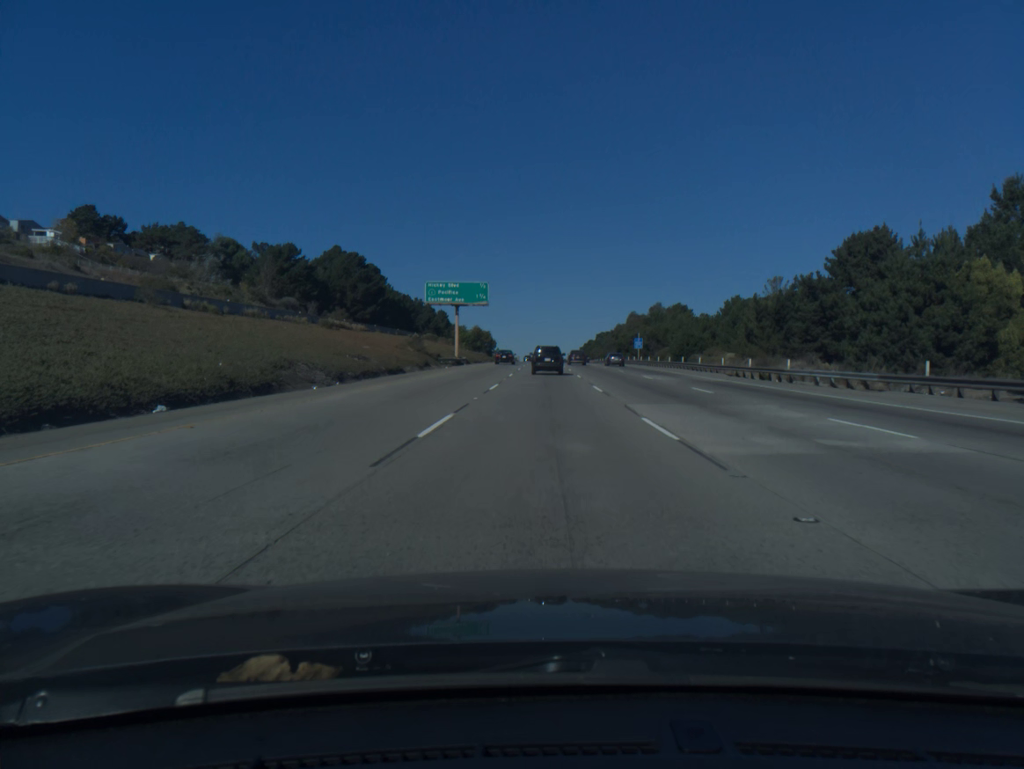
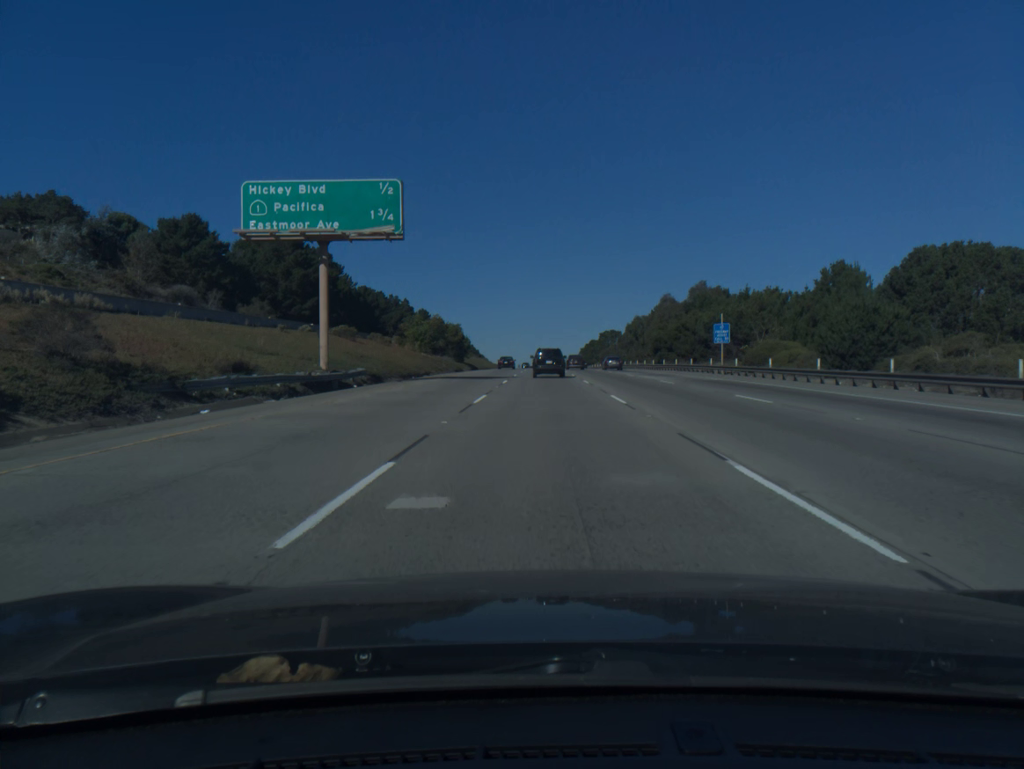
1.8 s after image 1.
(-0.1, +50.5) m; 0°
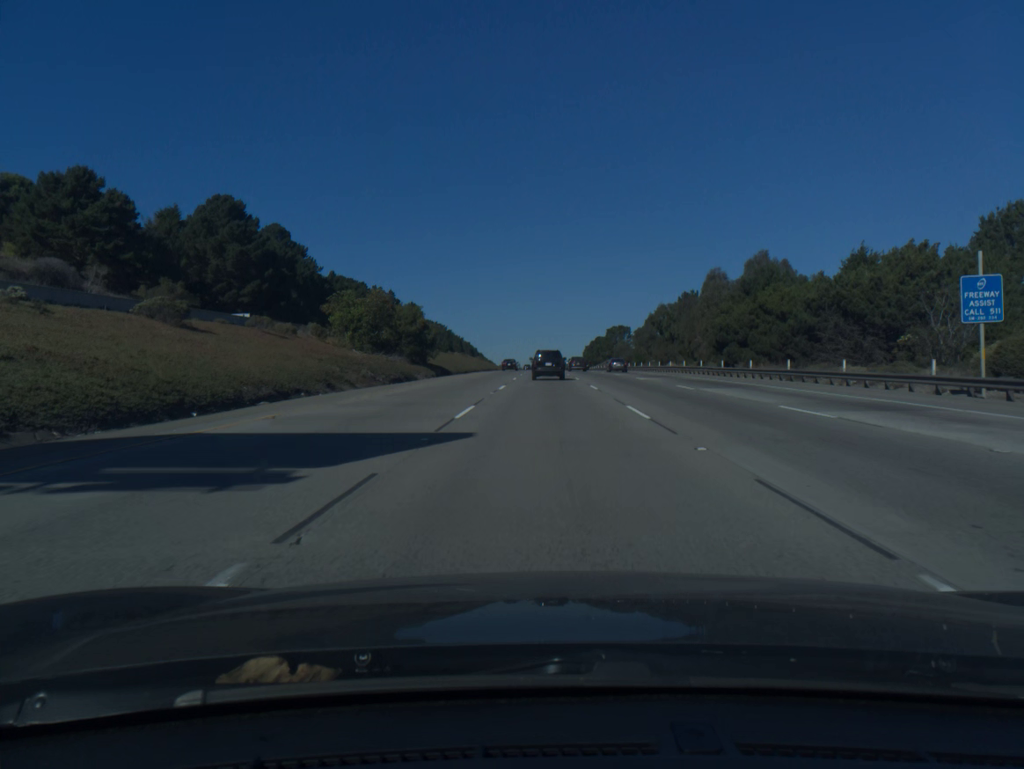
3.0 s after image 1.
(0.0, +33.5) m; 0°
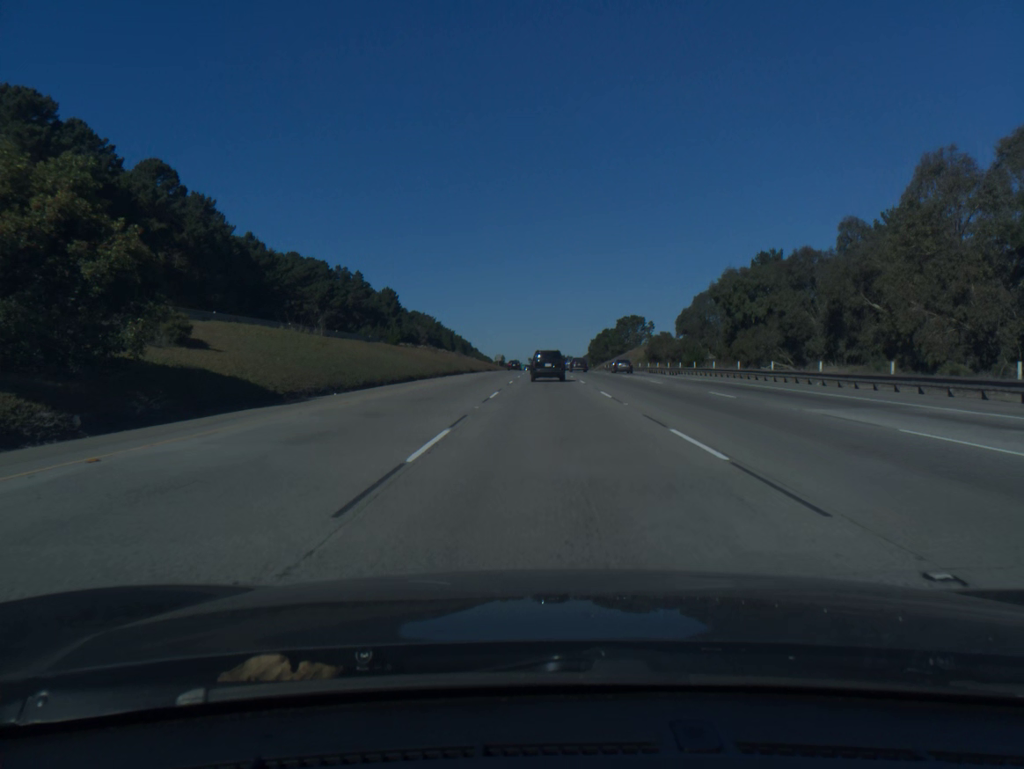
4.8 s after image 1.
(-0.1, +49.9) m; 0°
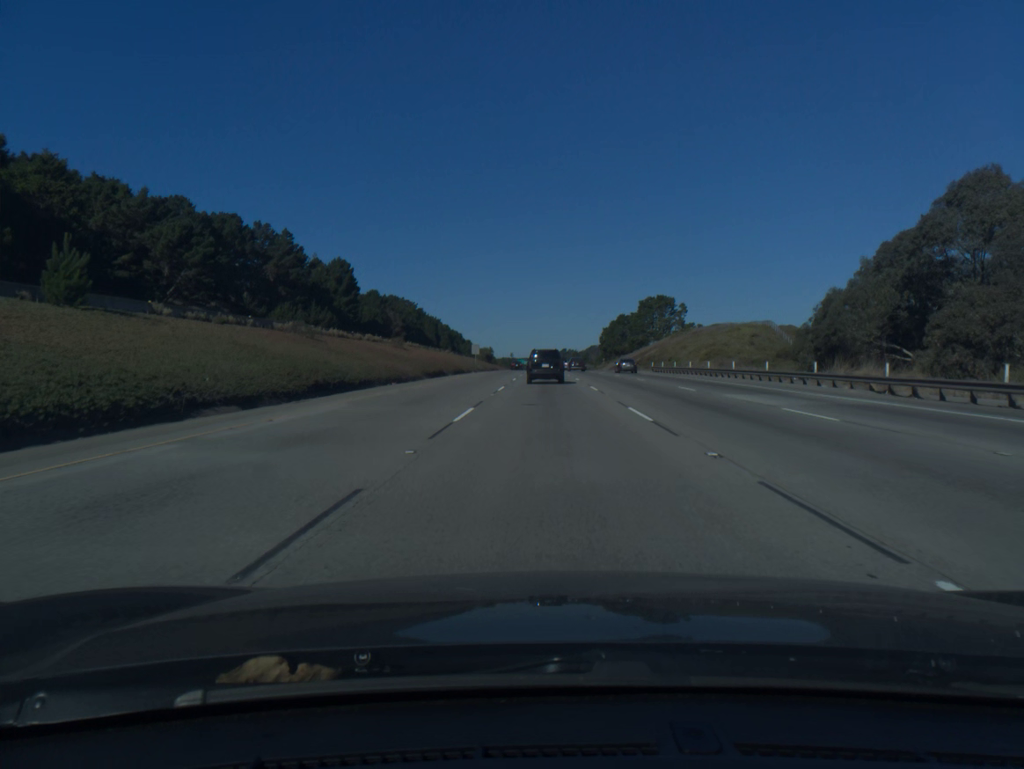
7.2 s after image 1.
(+0.1, +66.9) m; 0°
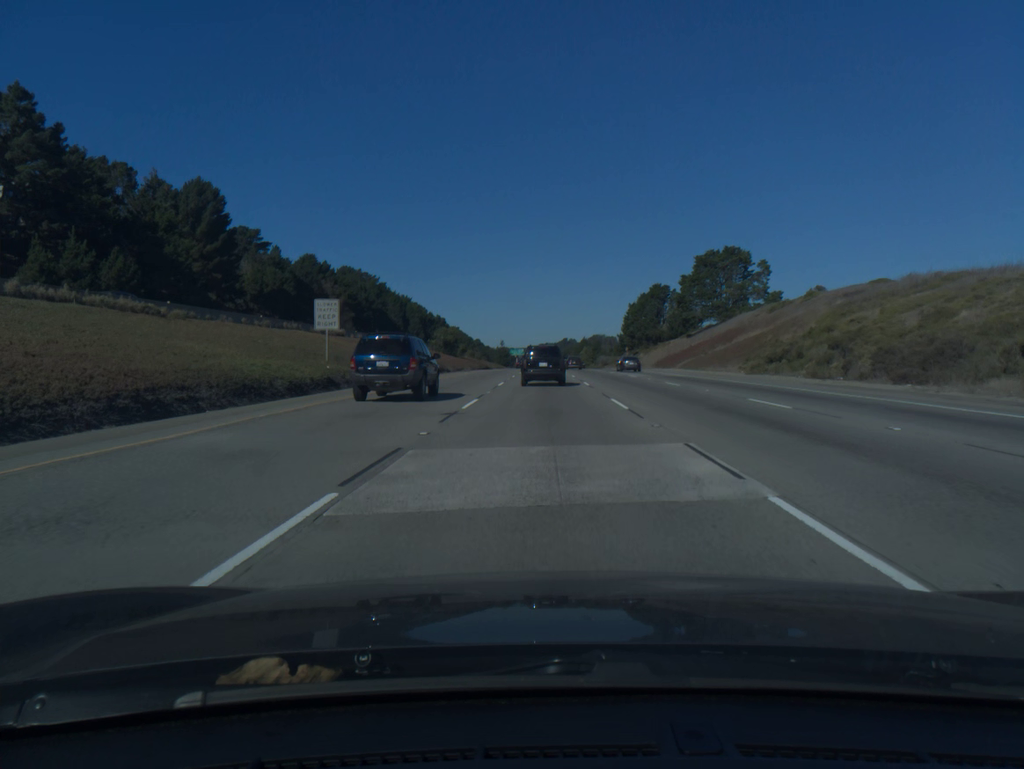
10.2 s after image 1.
(+0.2, +85.2) m; 0°
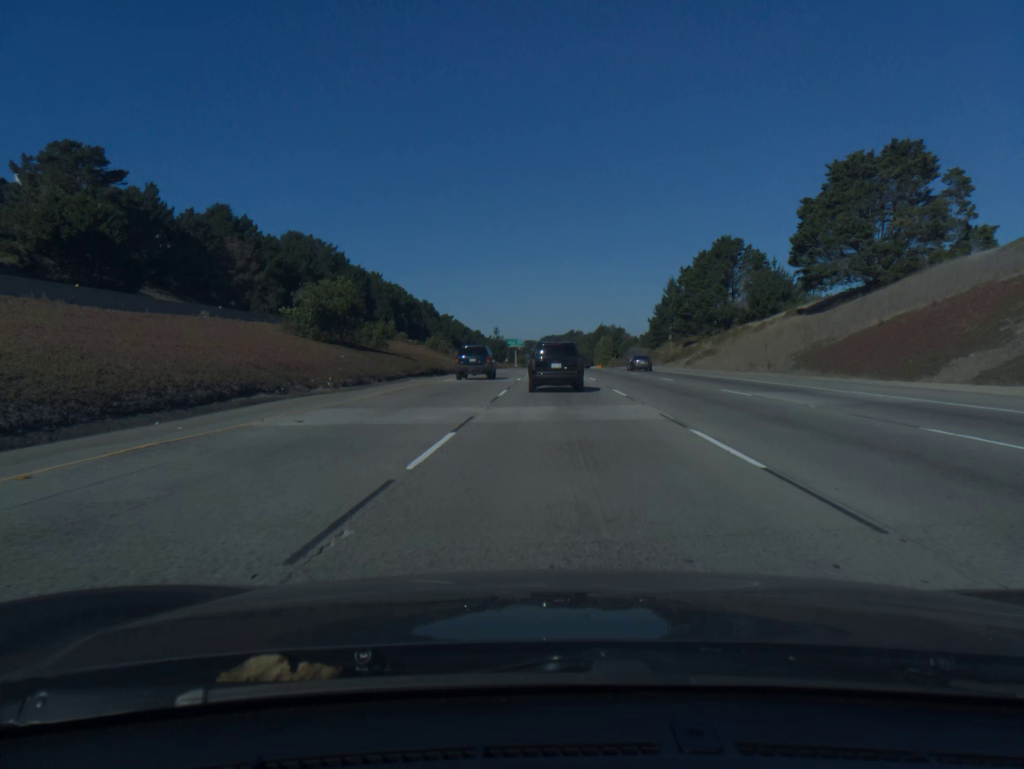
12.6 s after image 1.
(-0.2, +67.7) m; 0°
